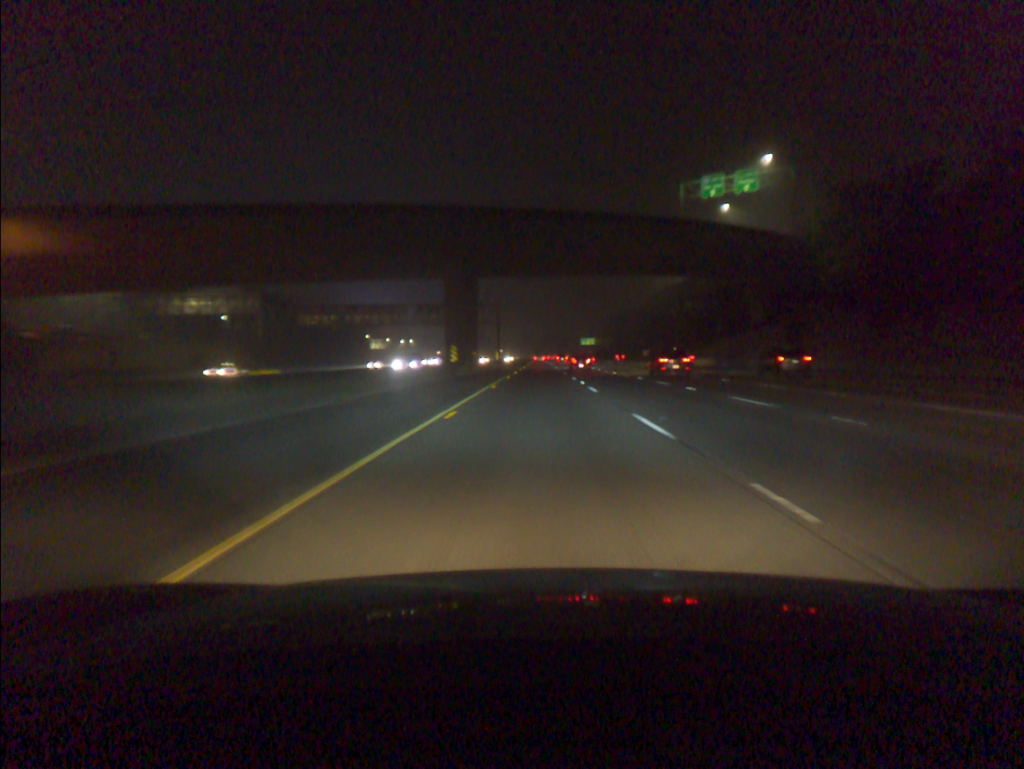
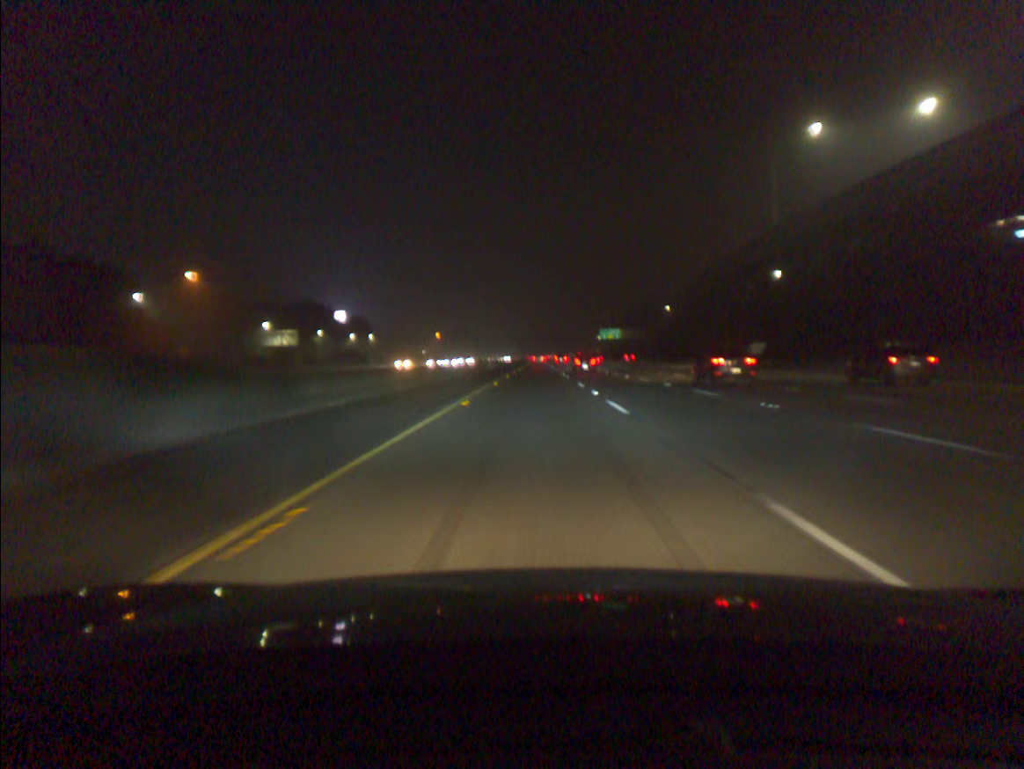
(0.0, +97.7) m; 0°
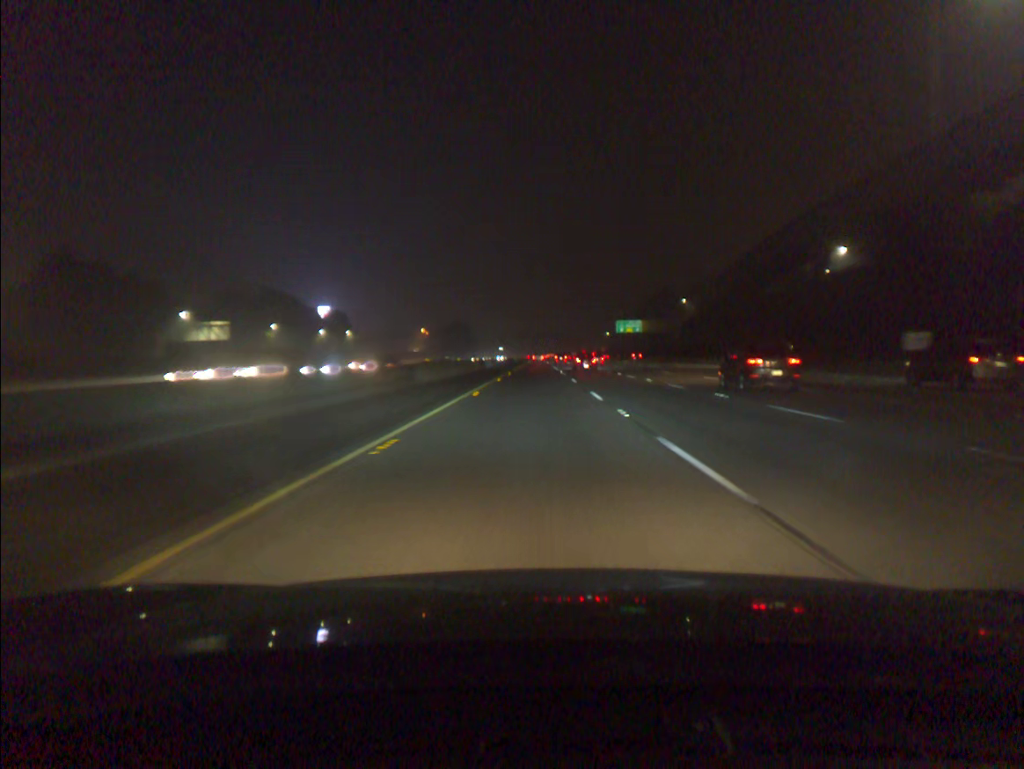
(0.0, +38.9) m; 0°
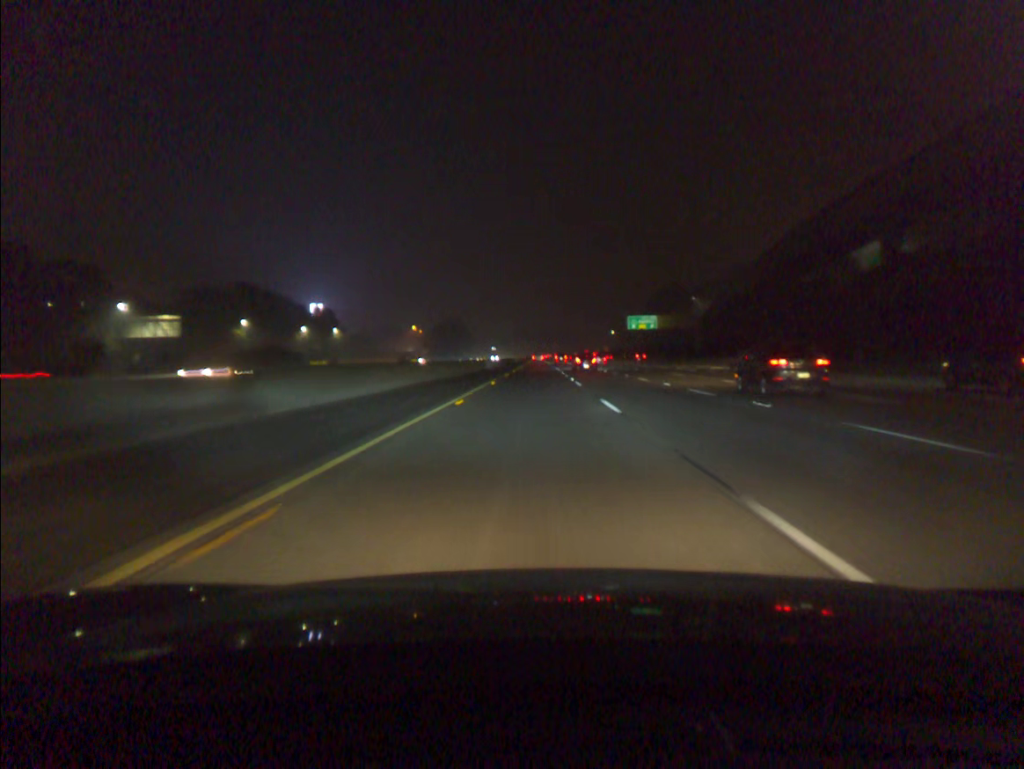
(0.0, +19.4) m; 0°
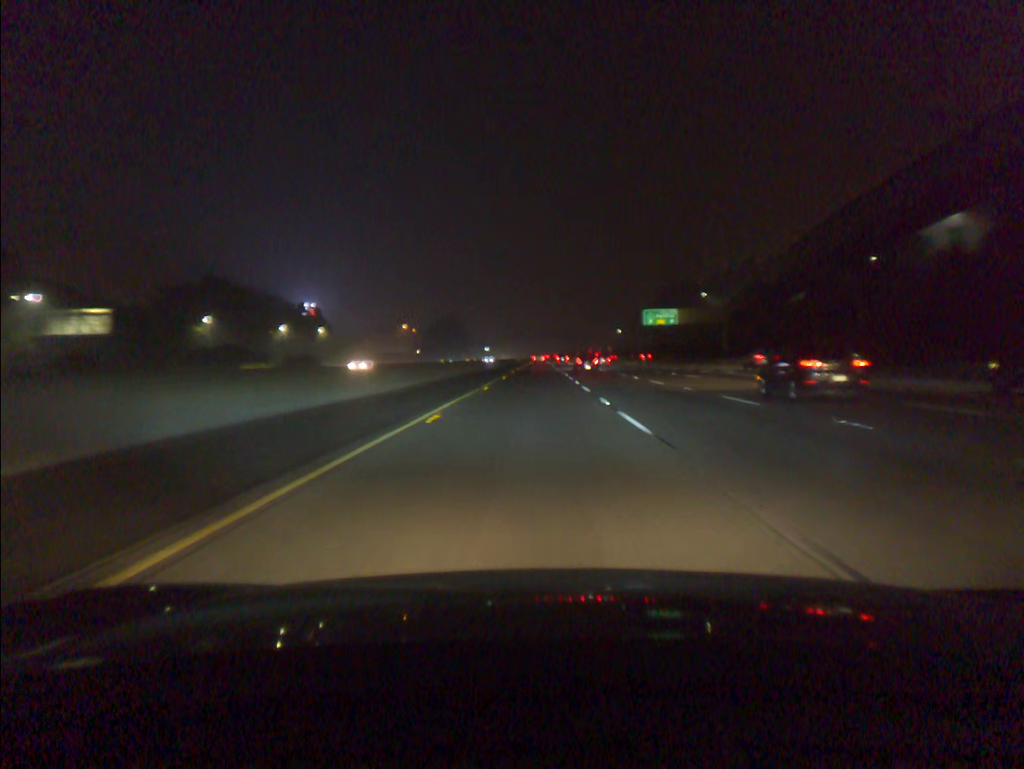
(0.0, +19.4) m; 0°
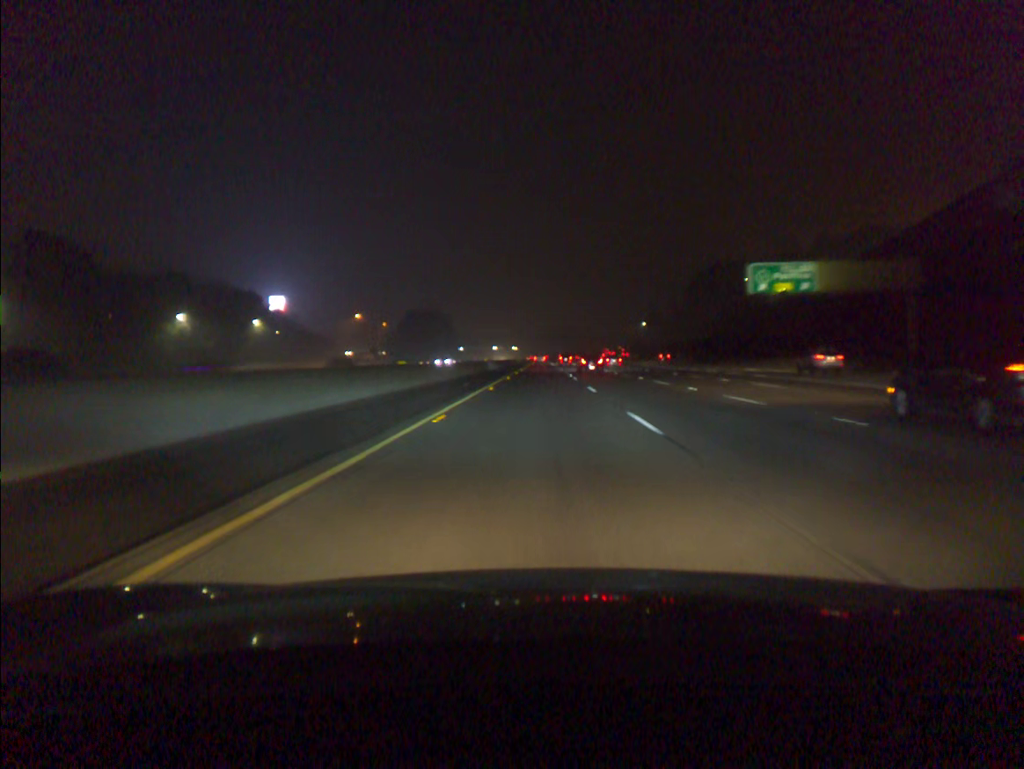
(-0.1, +58.4) m; 0°
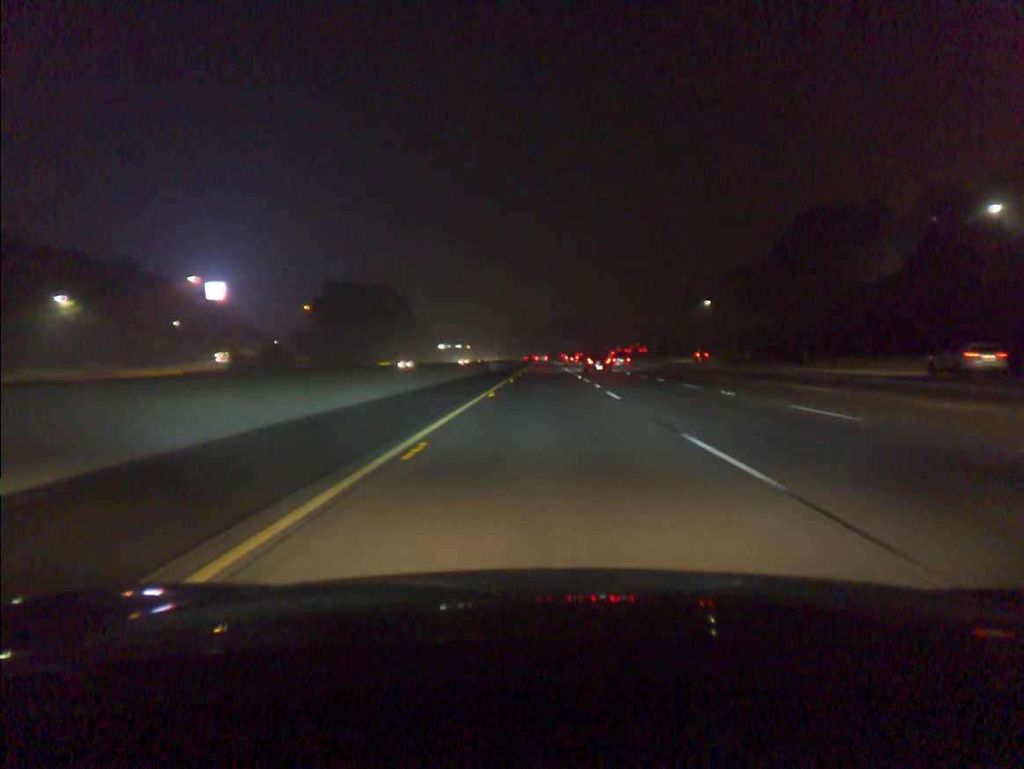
(-0.1, +78.0) m; 0°
